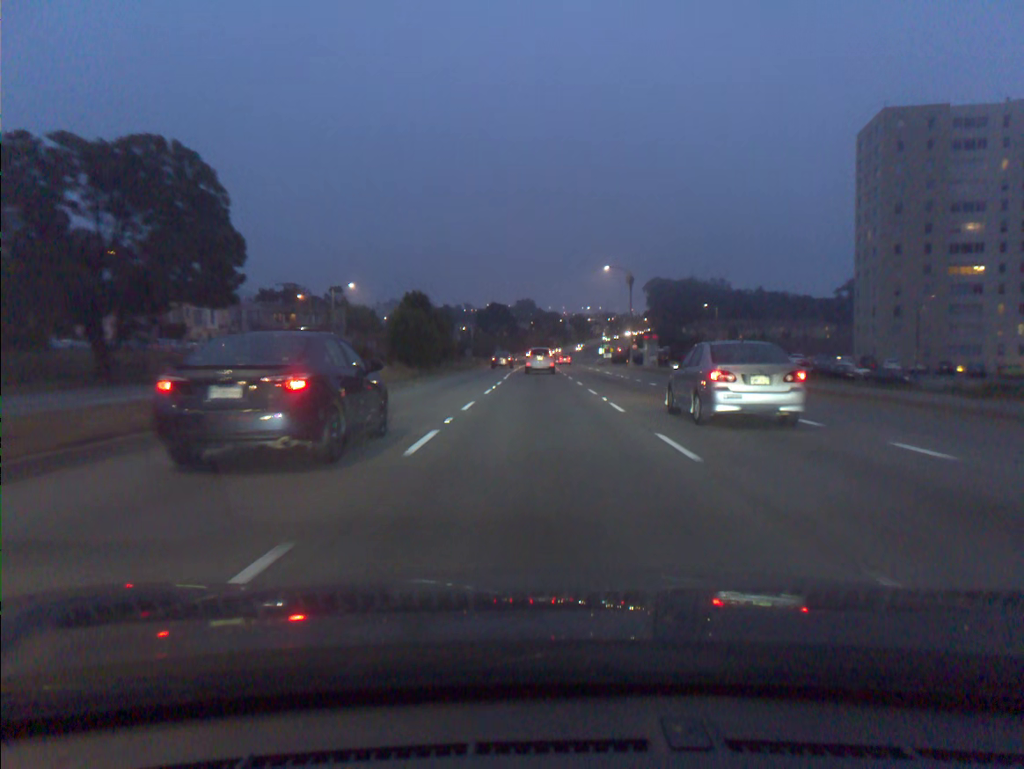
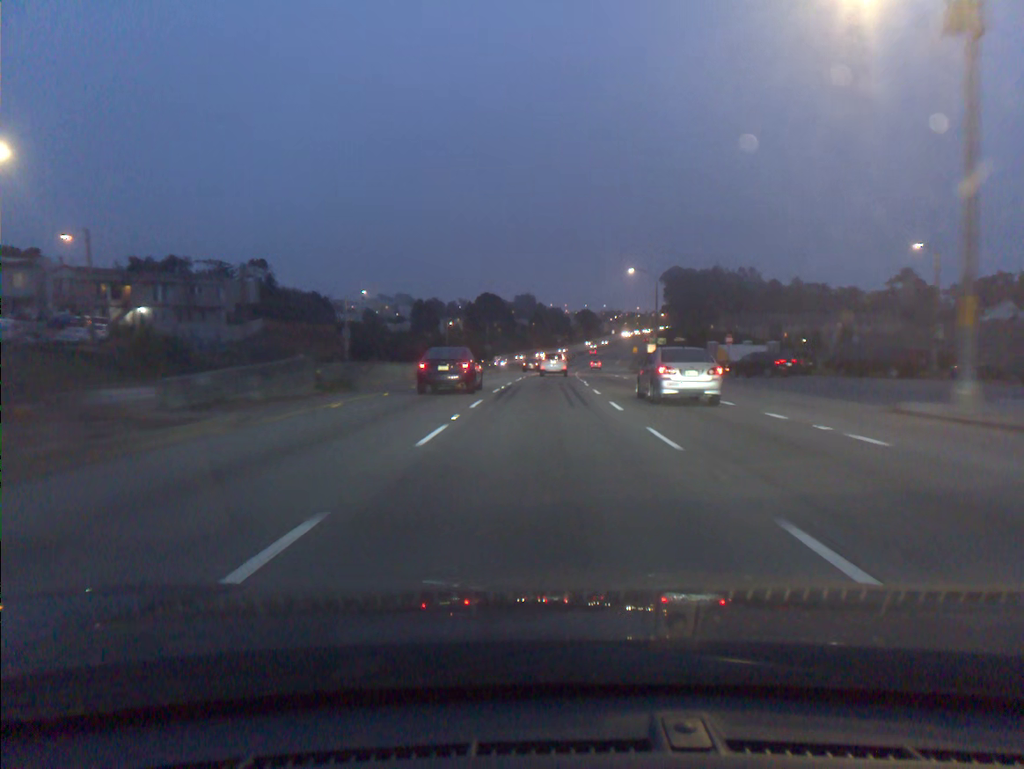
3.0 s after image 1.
(+0.1, +58.3) m; 0°
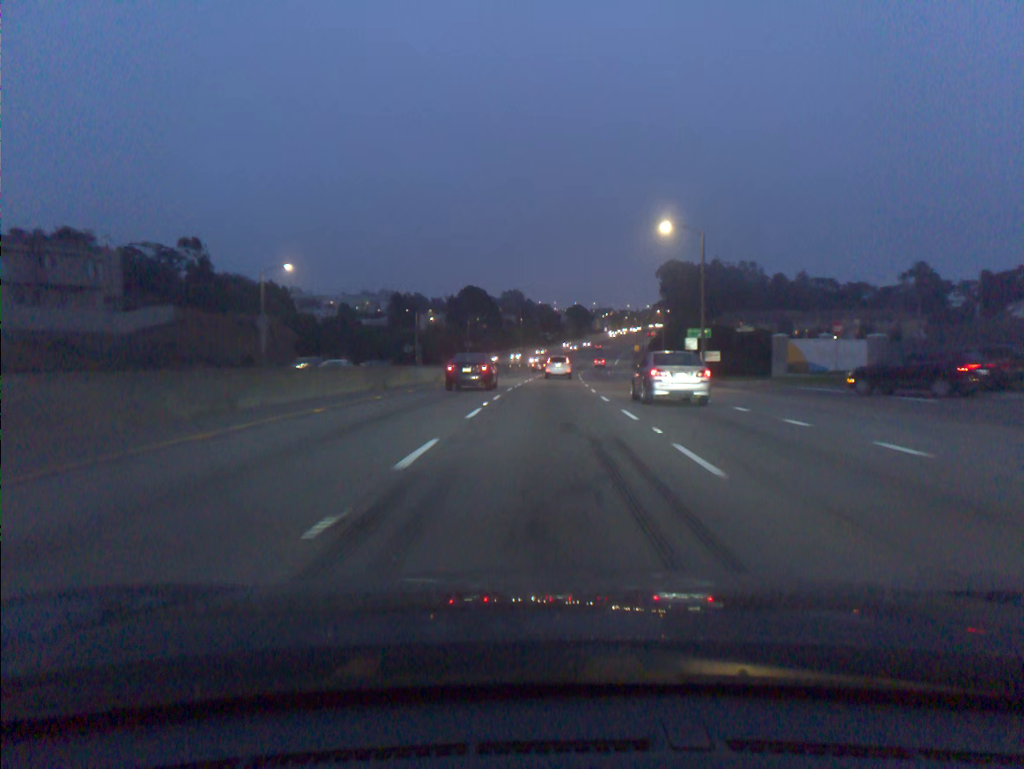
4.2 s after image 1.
(+0.1, +24.2) m; +1°
